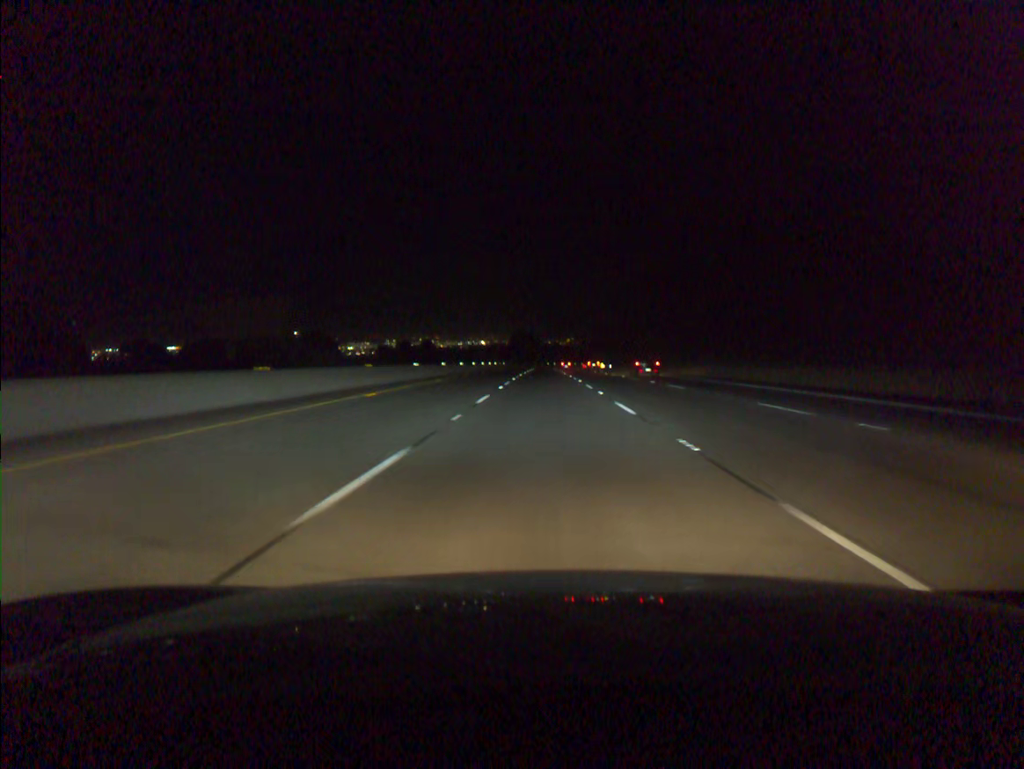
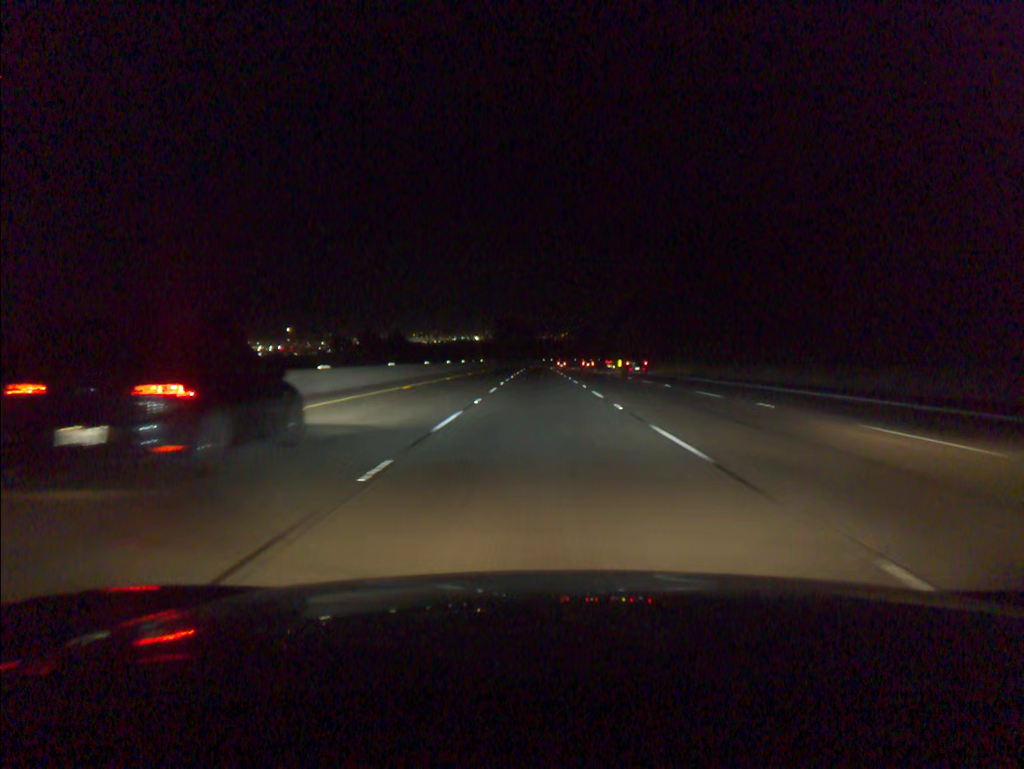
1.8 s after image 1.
(+0.2, +51.1) m; 0°
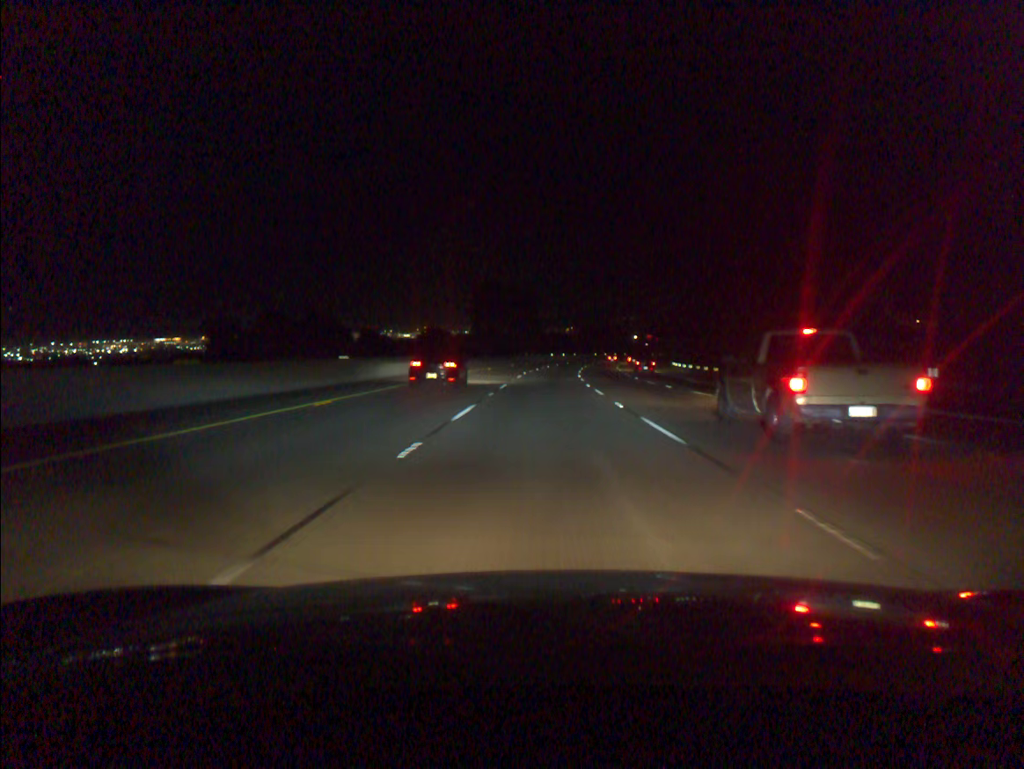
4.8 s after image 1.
(-0.3, +85.7) m; 0°
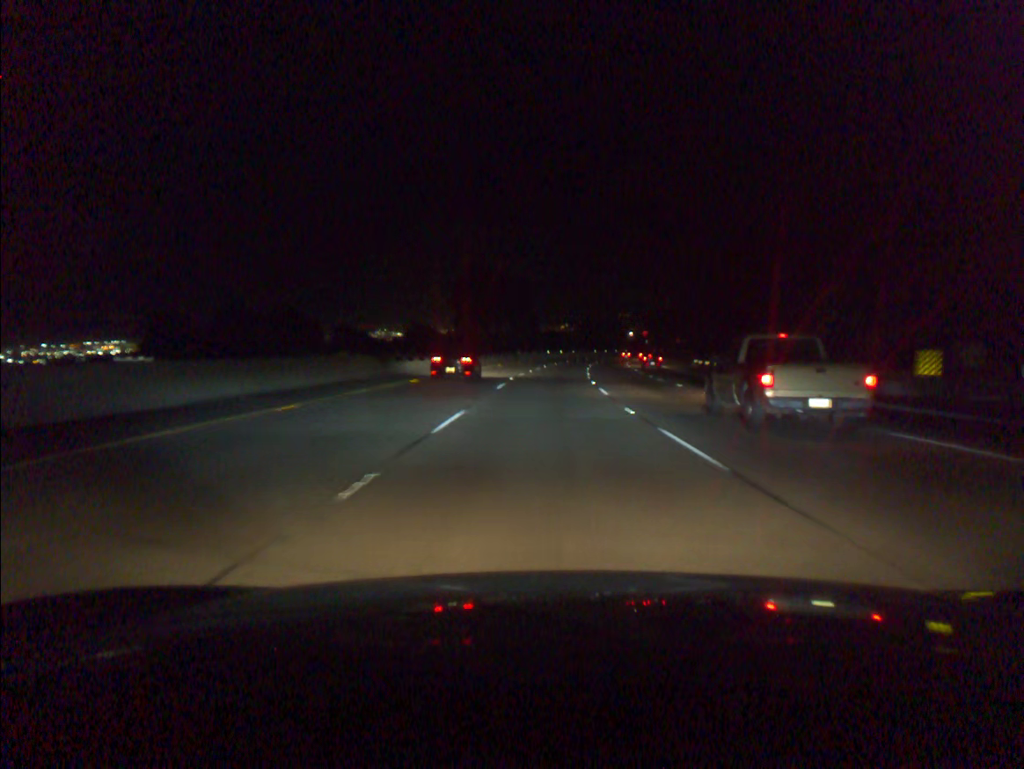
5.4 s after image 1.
(0.0, +17.2) m; 0°
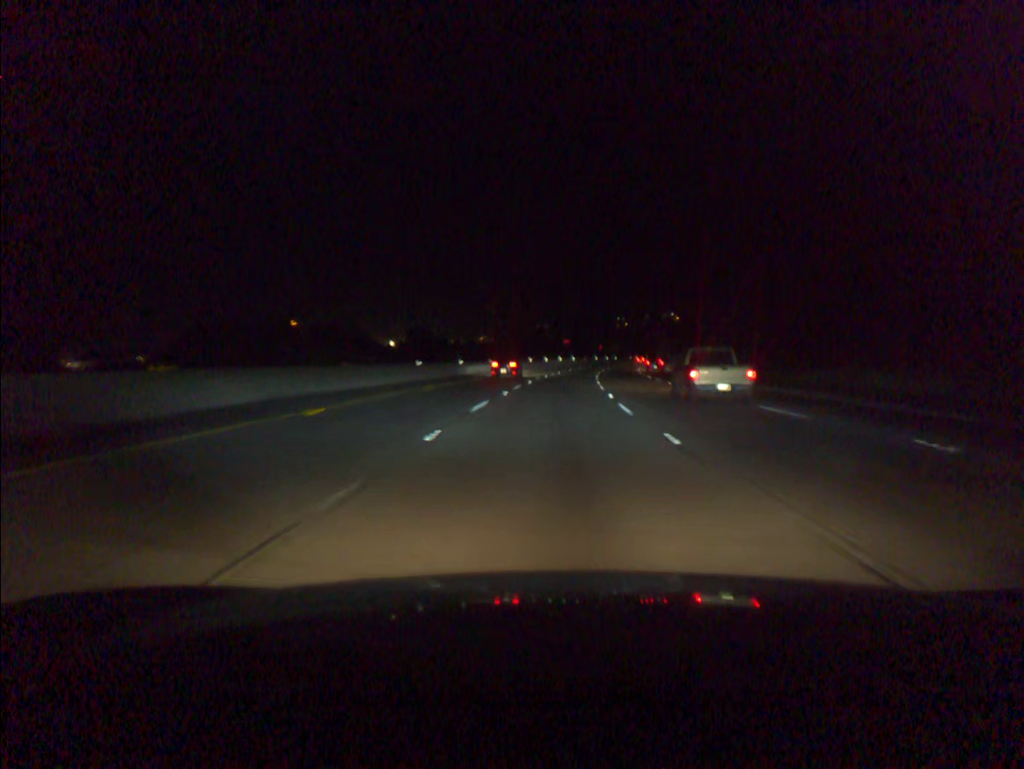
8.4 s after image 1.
(+3.7, +85.6) m; +6°
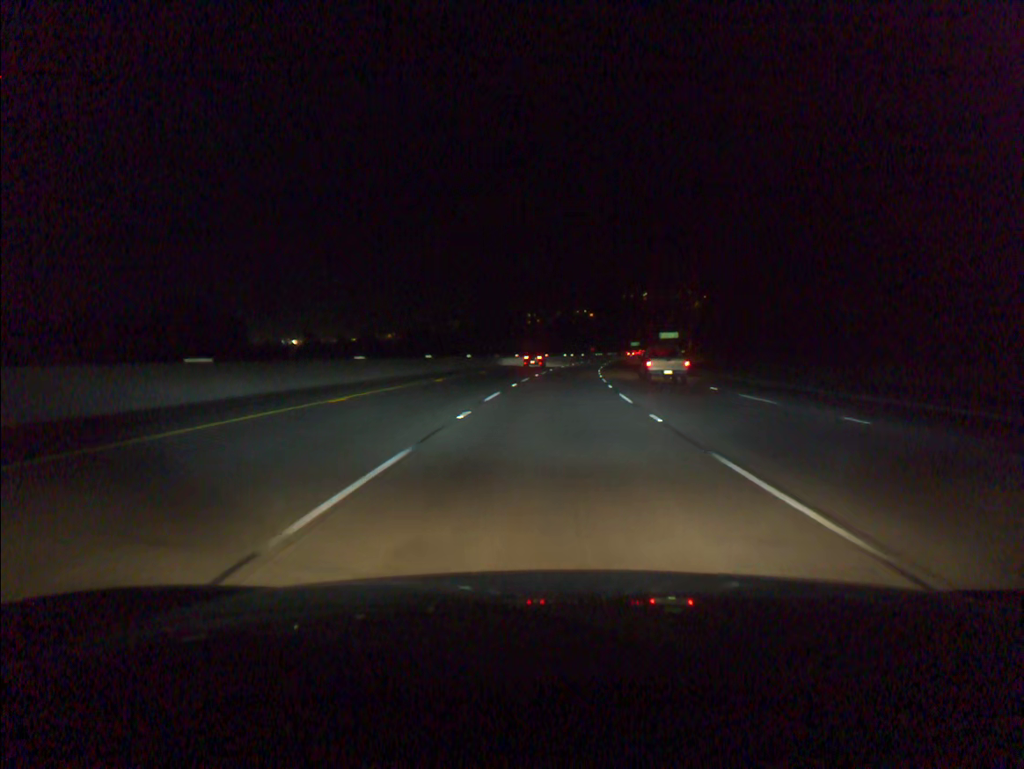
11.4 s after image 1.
(+4.8, +85.6) m; +7°
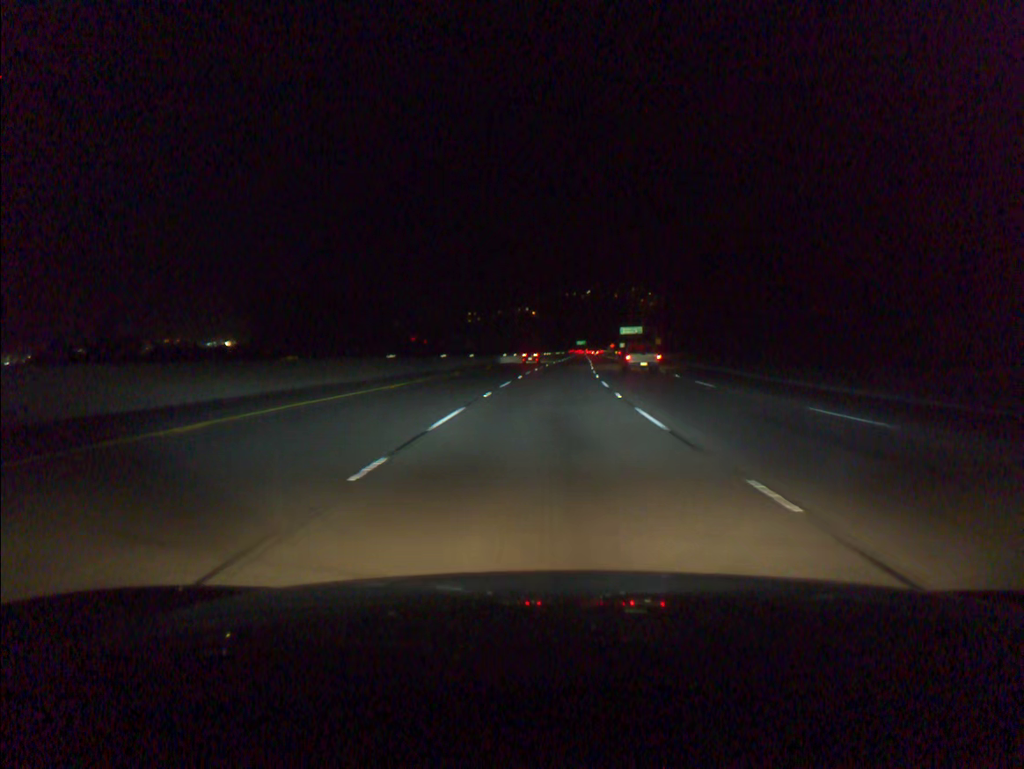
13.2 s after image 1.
(+1.9, +51.4) m; +4°
